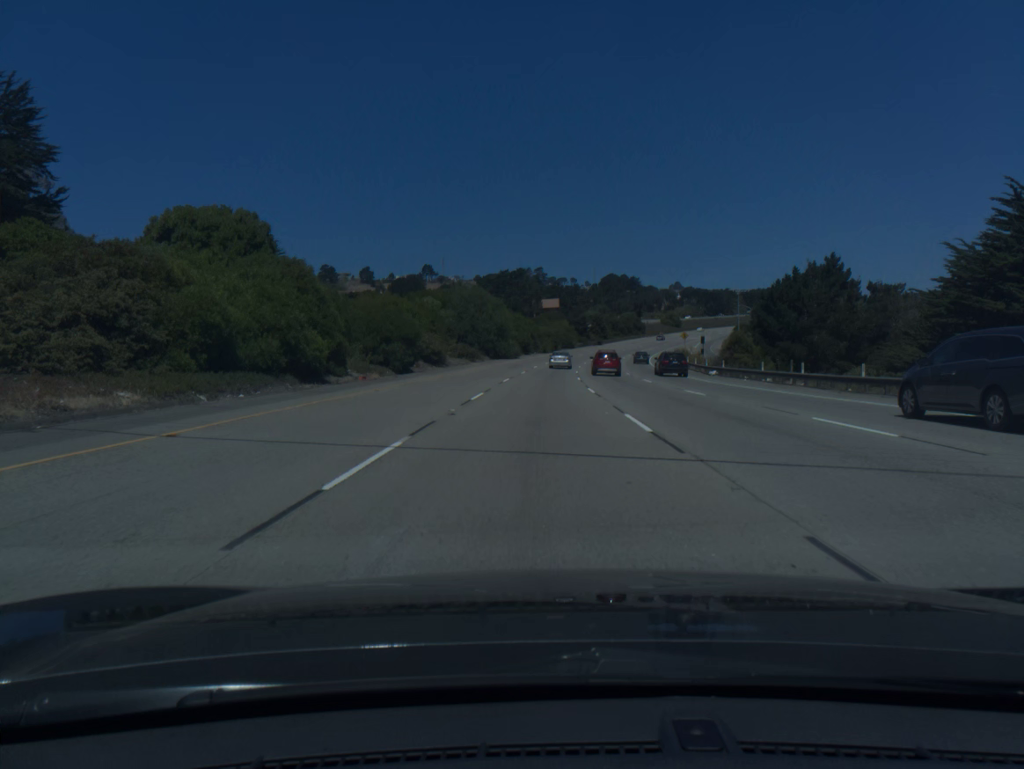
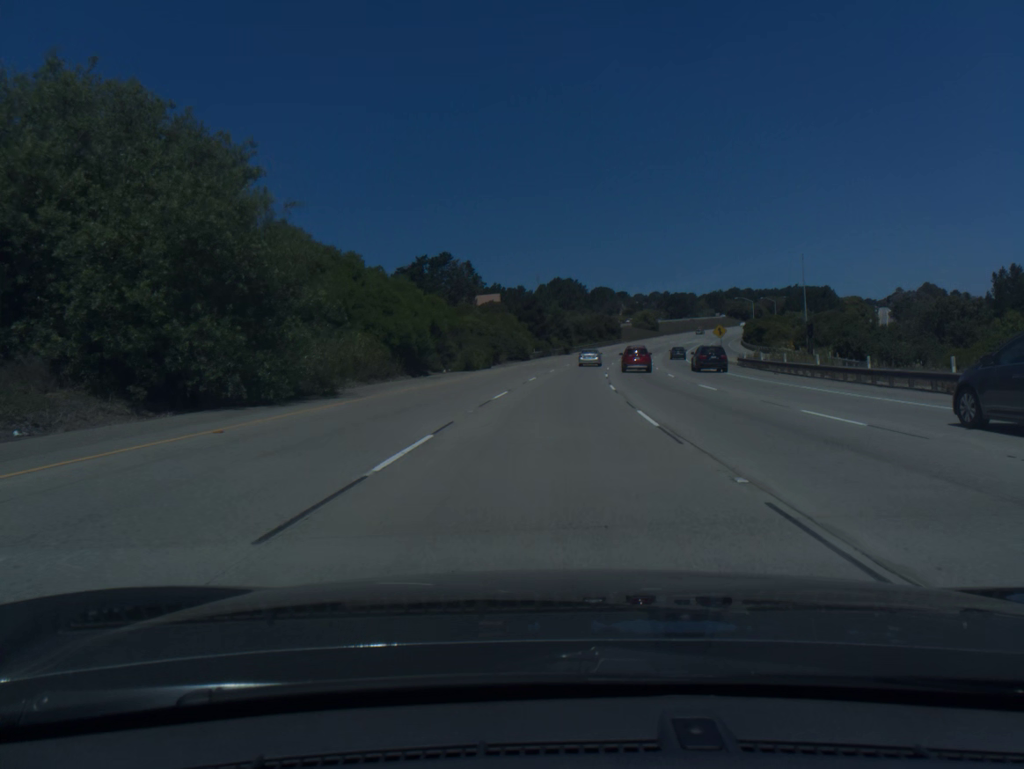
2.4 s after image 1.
(+1.6, +71.6) m; +4°
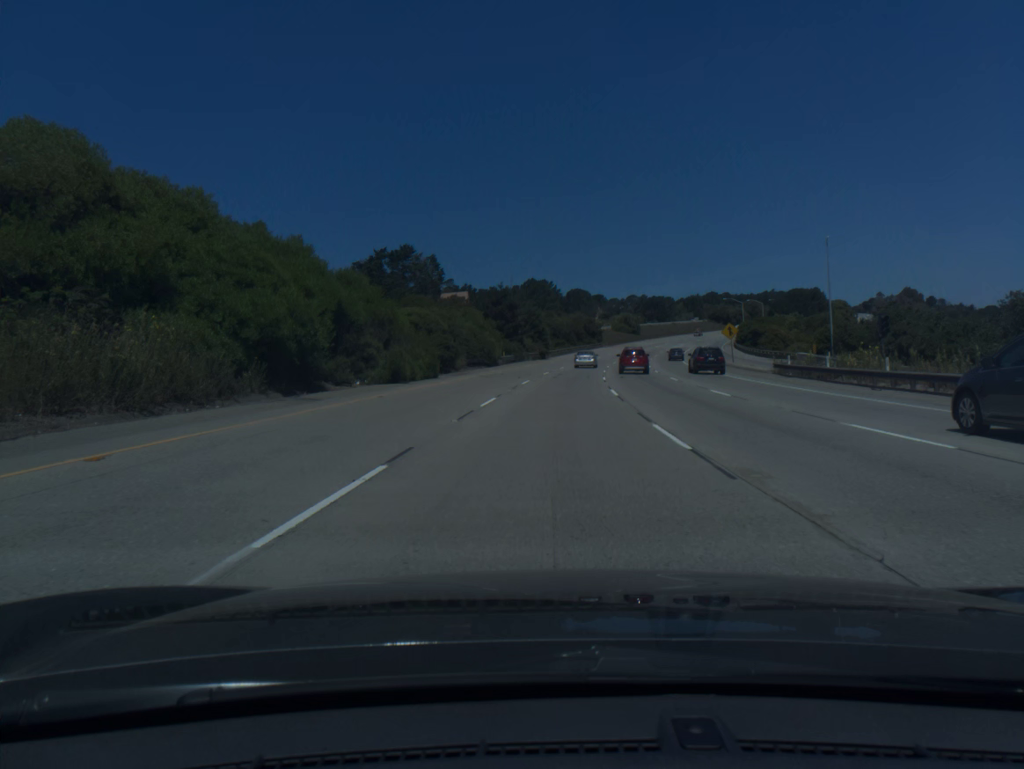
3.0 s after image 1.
(+0.3, +17.8) m; +2°
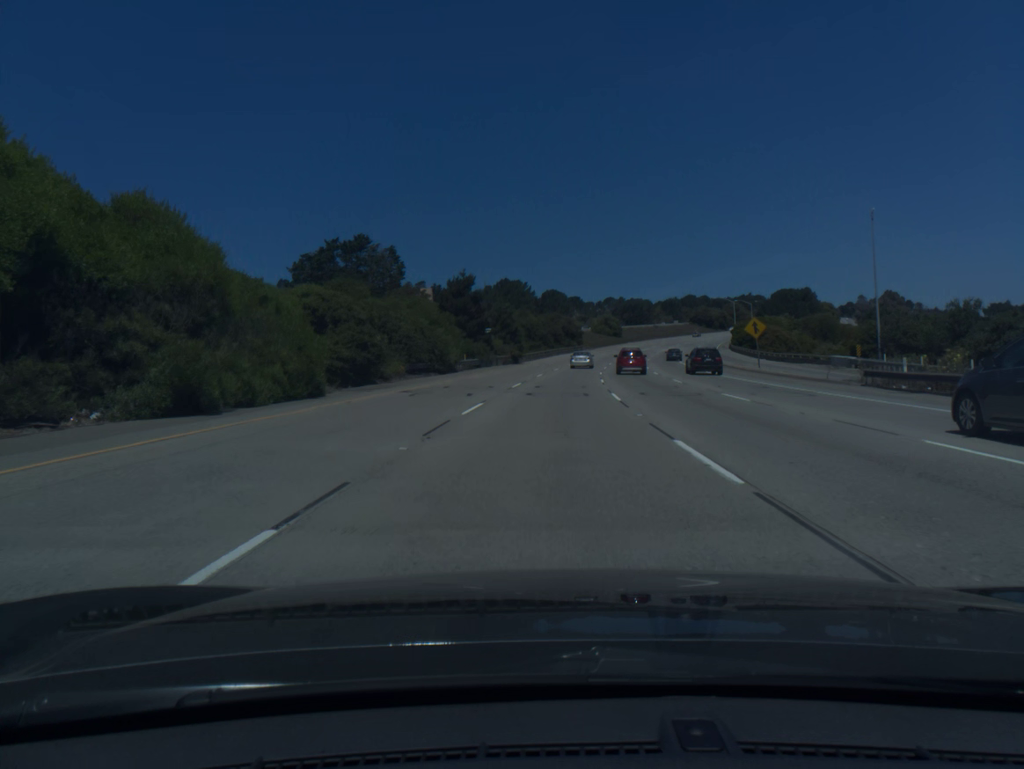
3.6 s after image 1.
(+0.3, +17.8) m; +2°
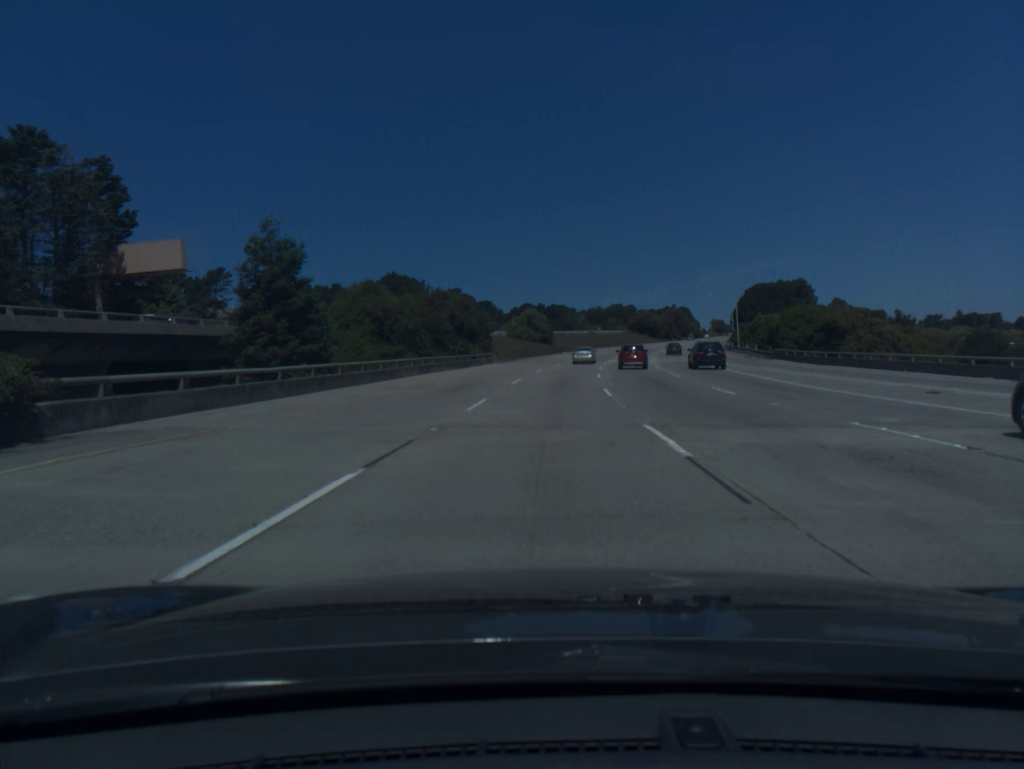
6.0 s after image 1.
(+4.1, +70.6) m; +6°
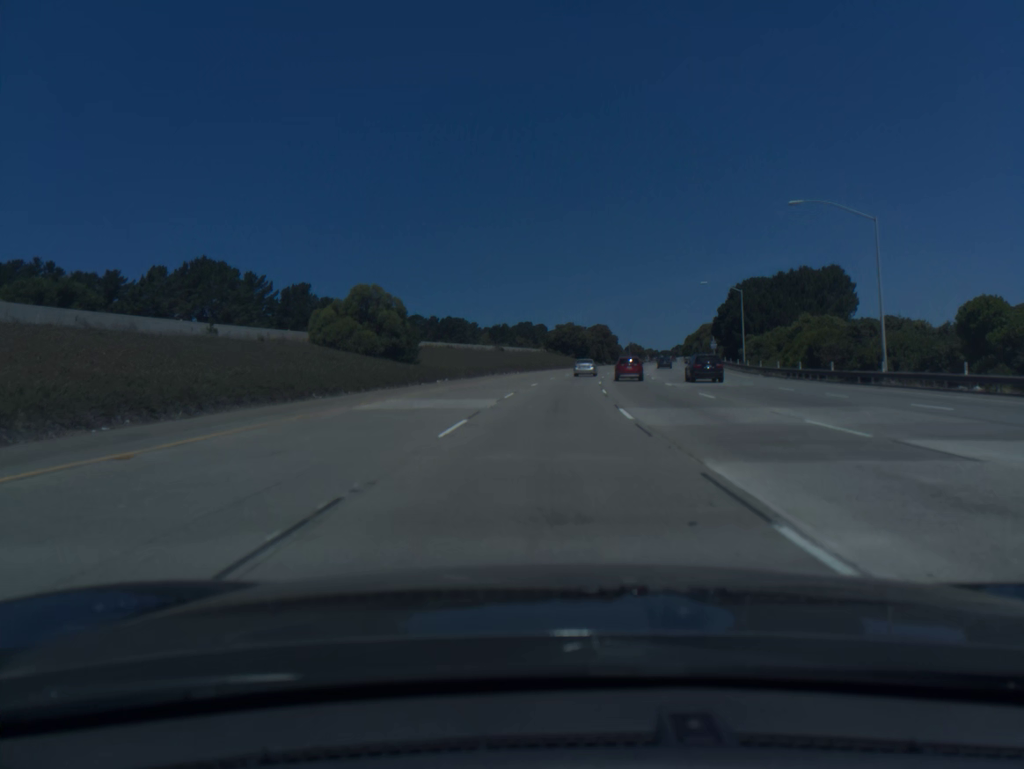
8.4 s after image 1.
(+4.1, +69.8) m; +7°
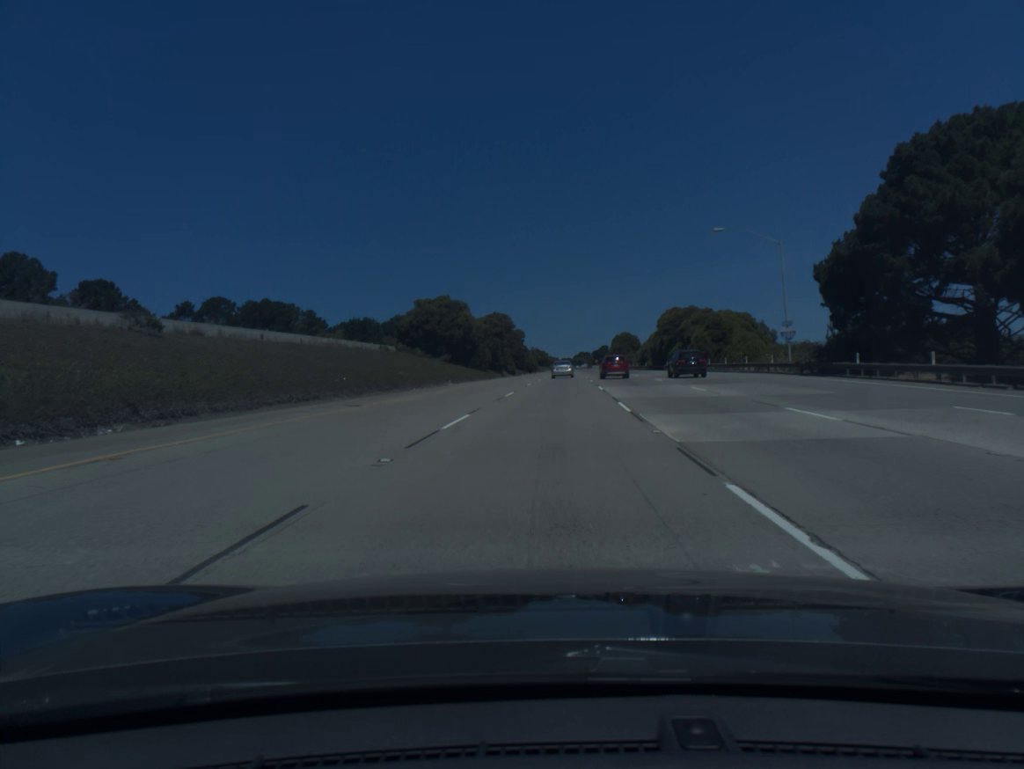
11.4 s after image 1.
(+6.2, +86.2) m; +8°
